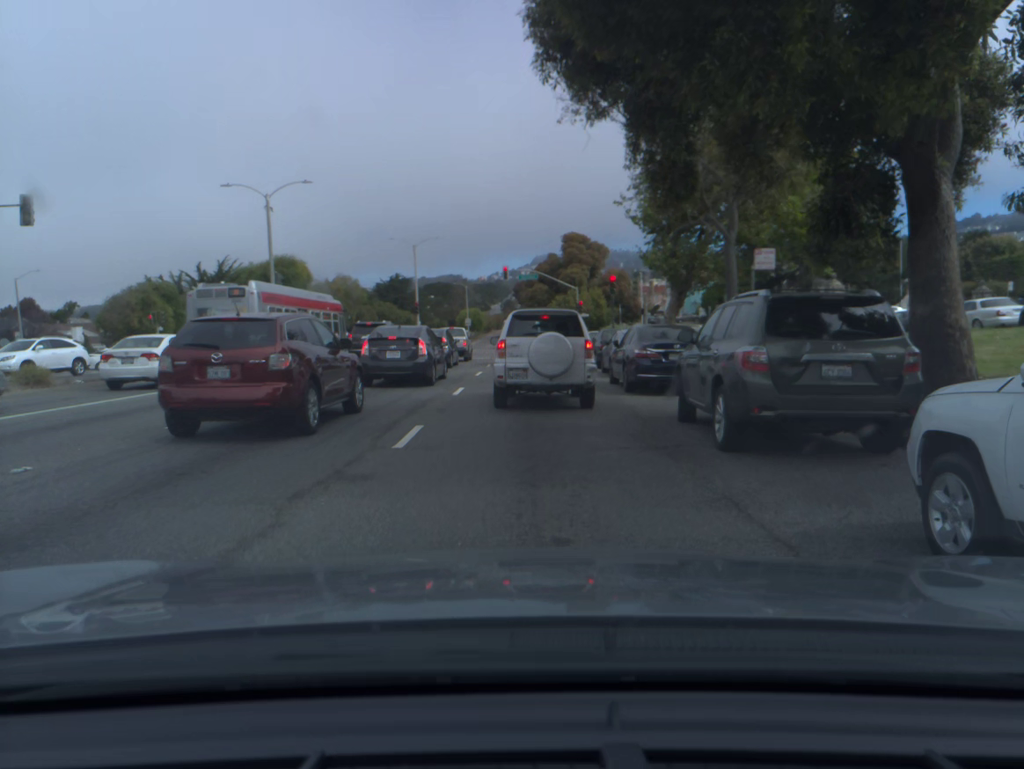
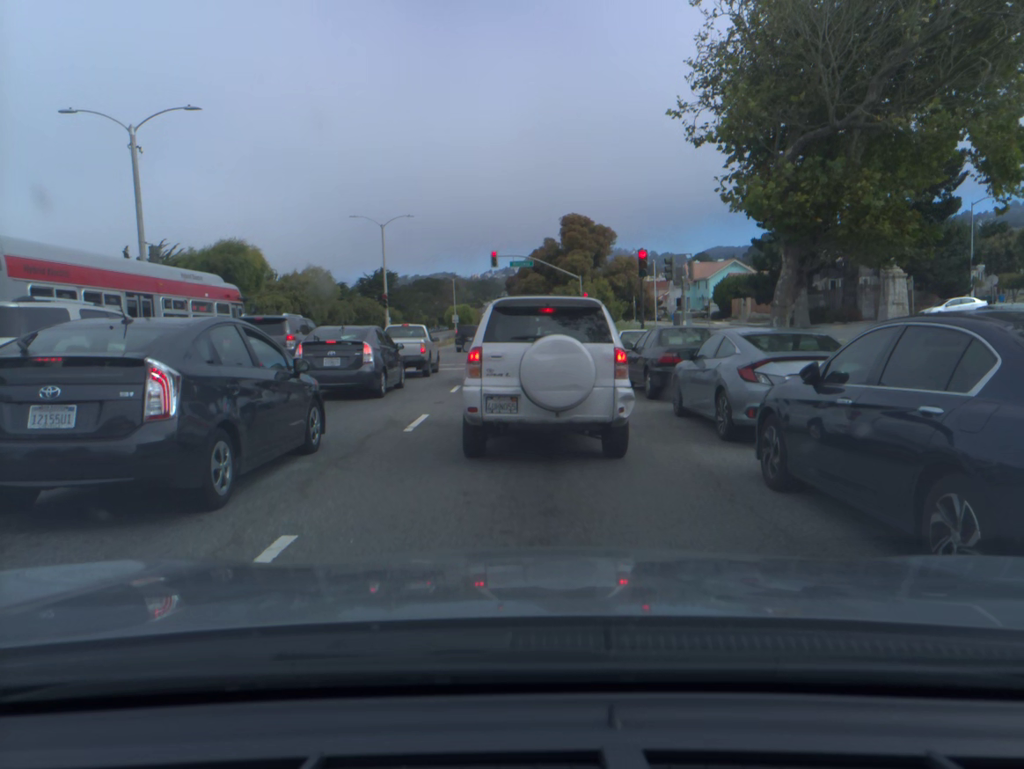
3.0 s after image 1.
(0.0, +13.6) m; +1°
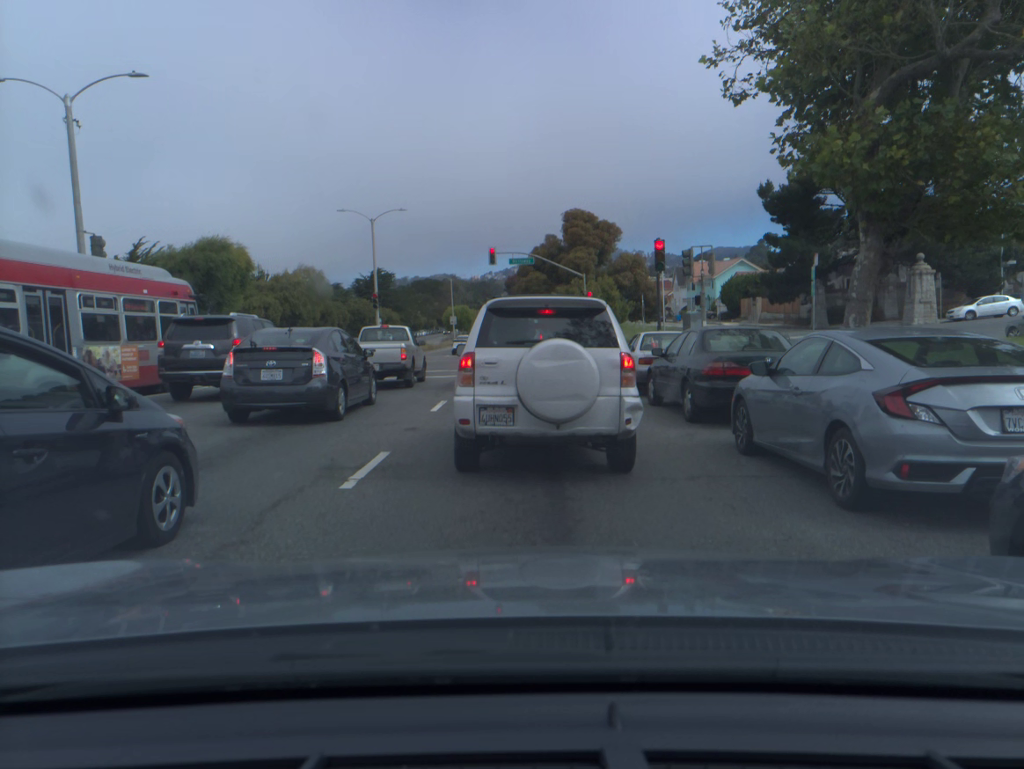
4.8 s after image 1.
(0.0, +3.7) m; 0°
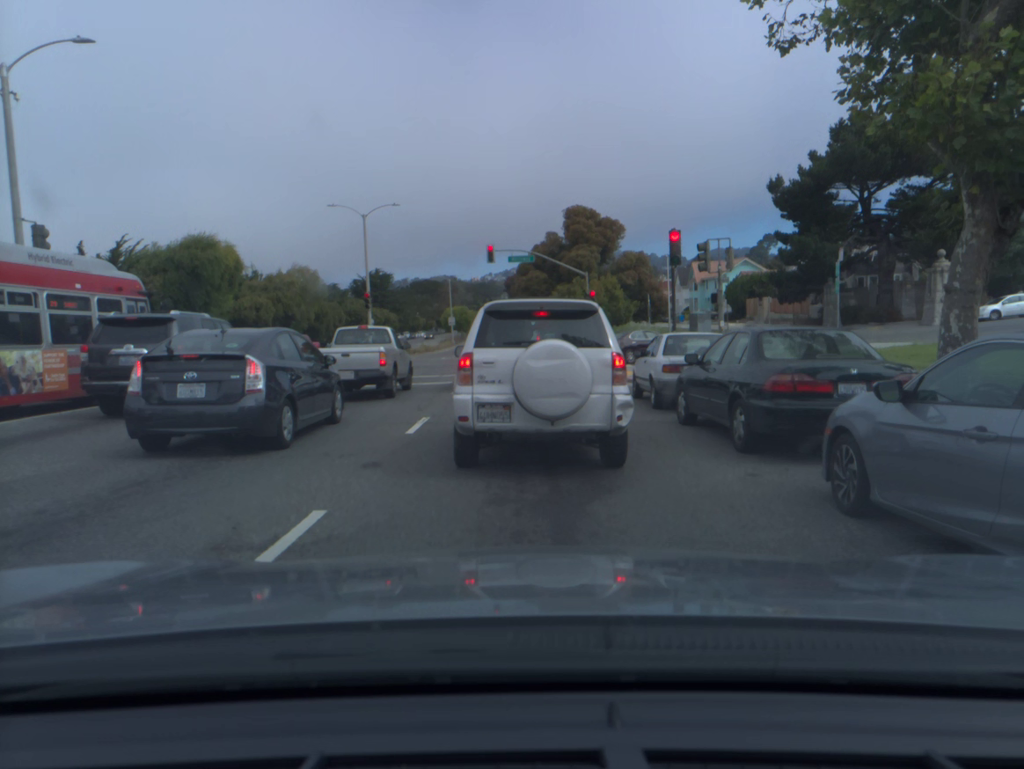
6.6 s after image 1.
(0.0, +2.9) m; 0°
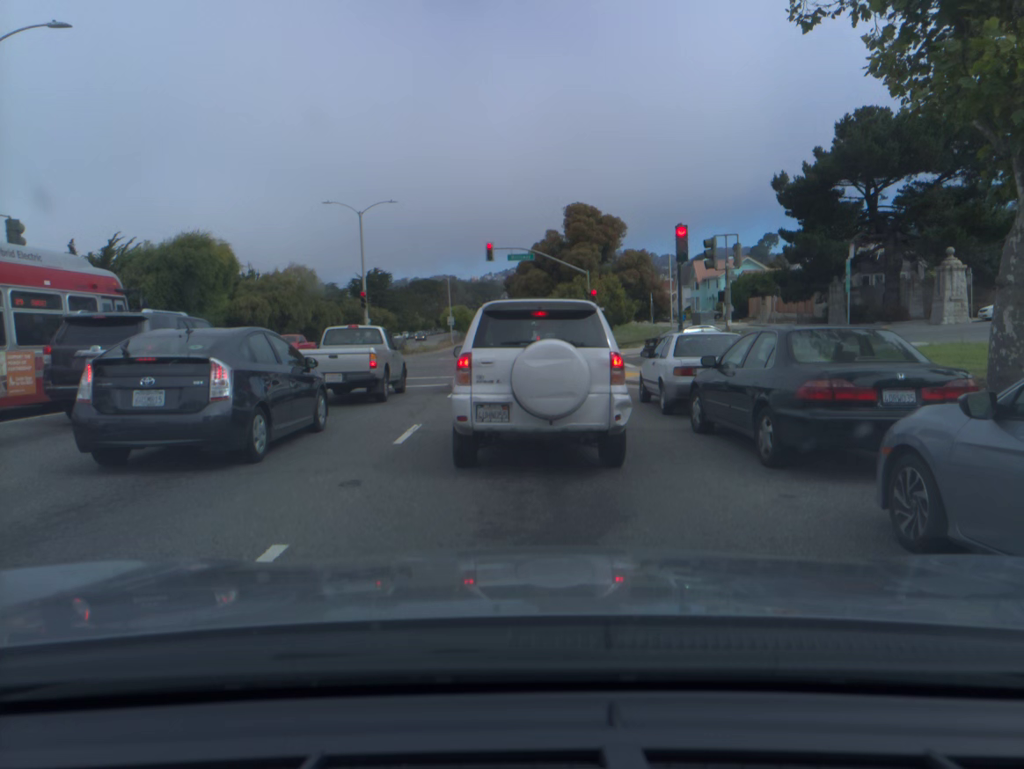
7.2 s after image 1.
(0.0, +1.0) m; 0°
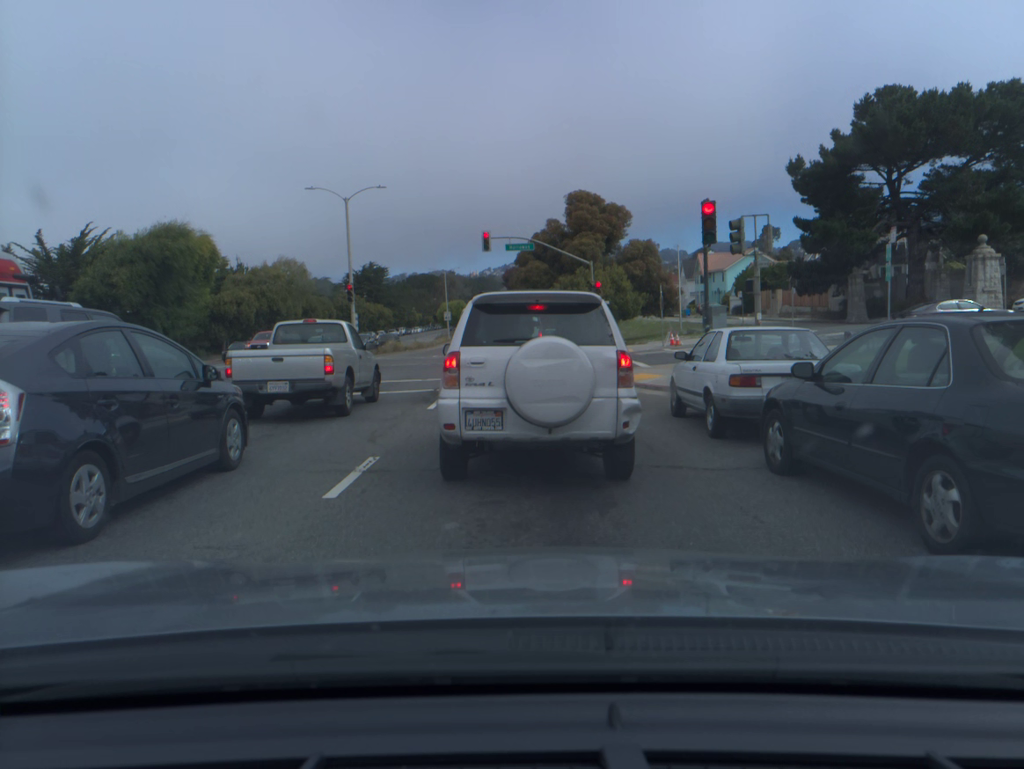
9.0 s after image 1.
(0.0, +3.3) m; 0°
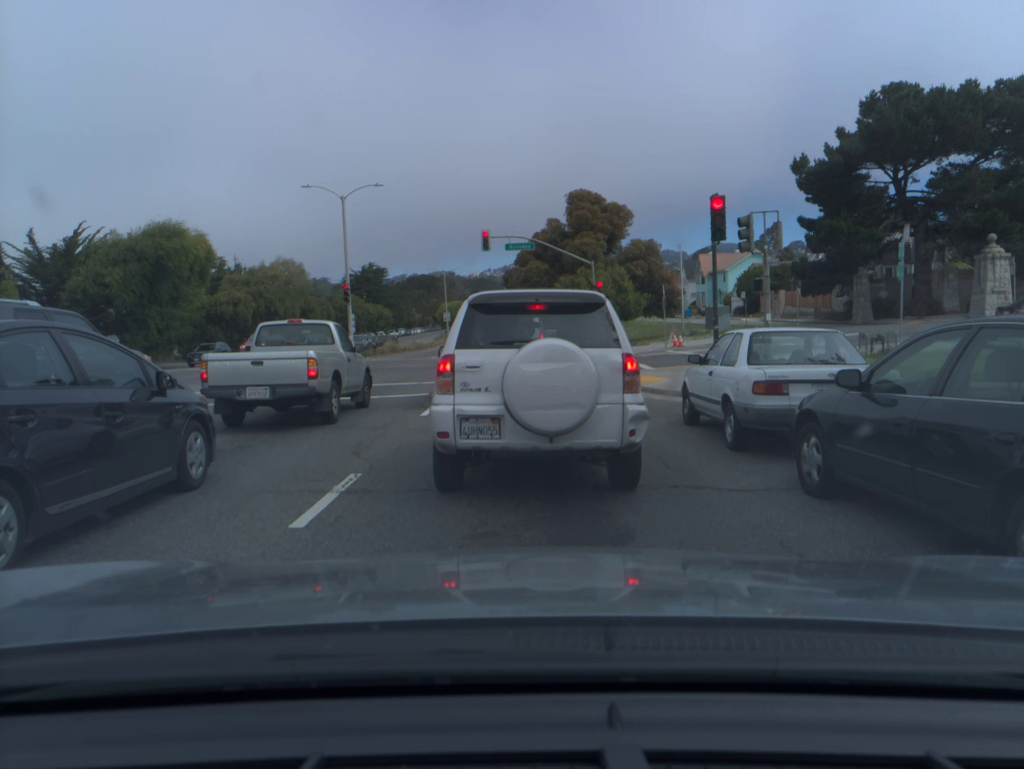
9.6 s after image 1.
(0.0, +1.0) m; 0°
